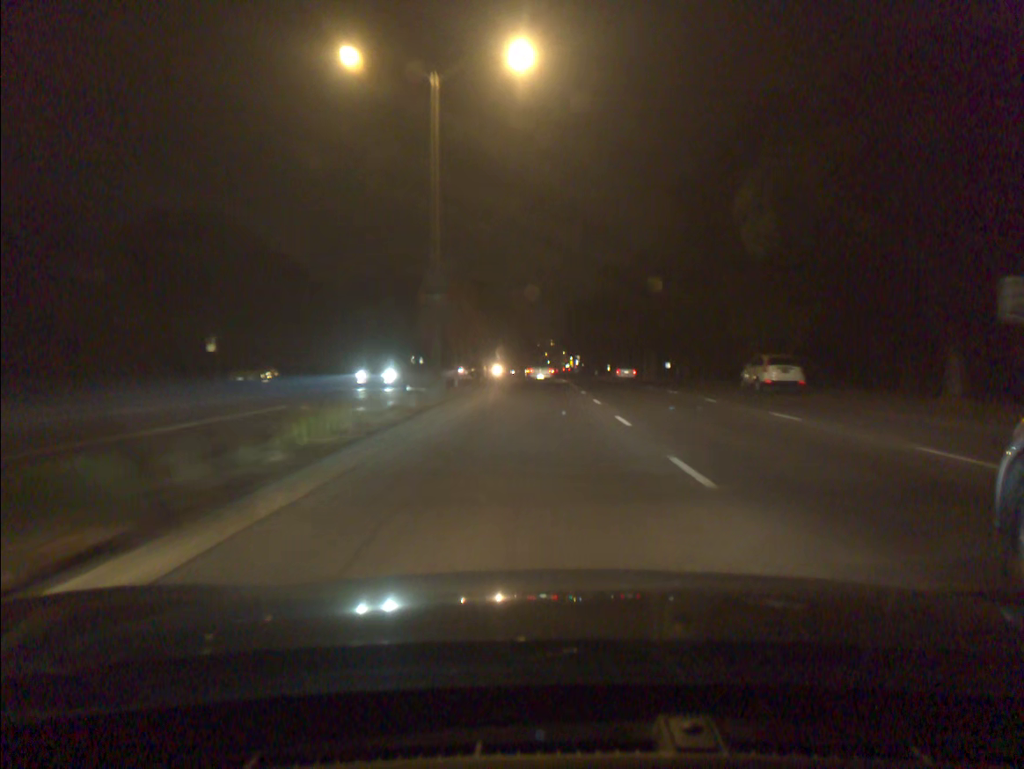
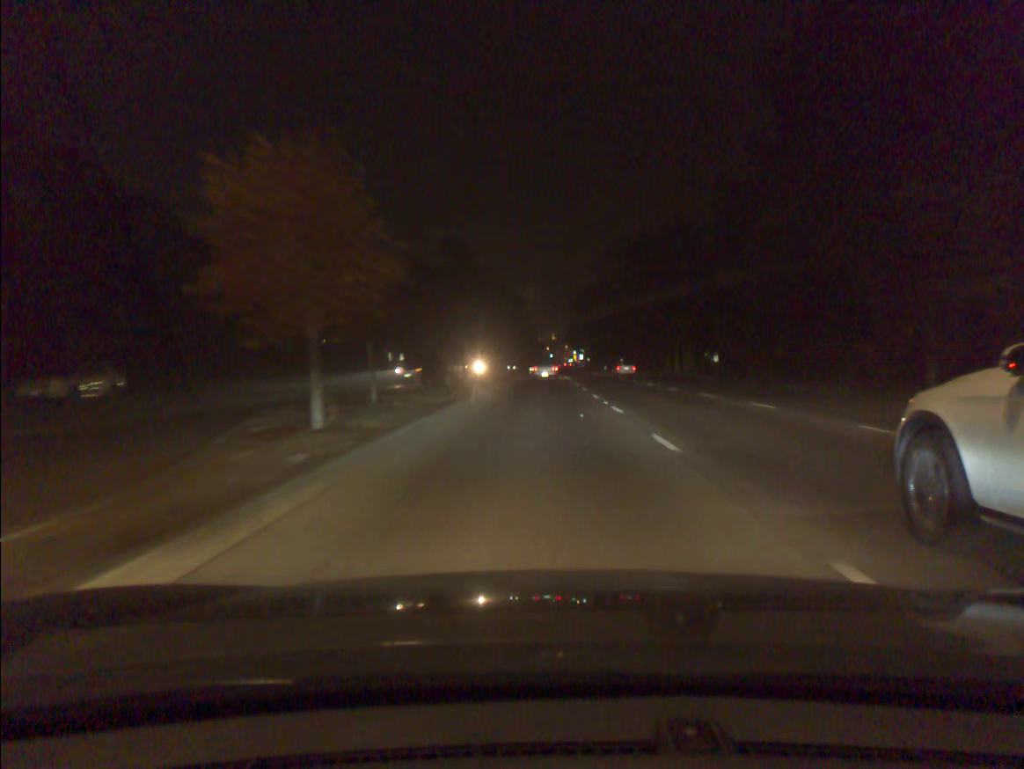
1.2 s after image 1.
(0.0, +19.6) m; 0°
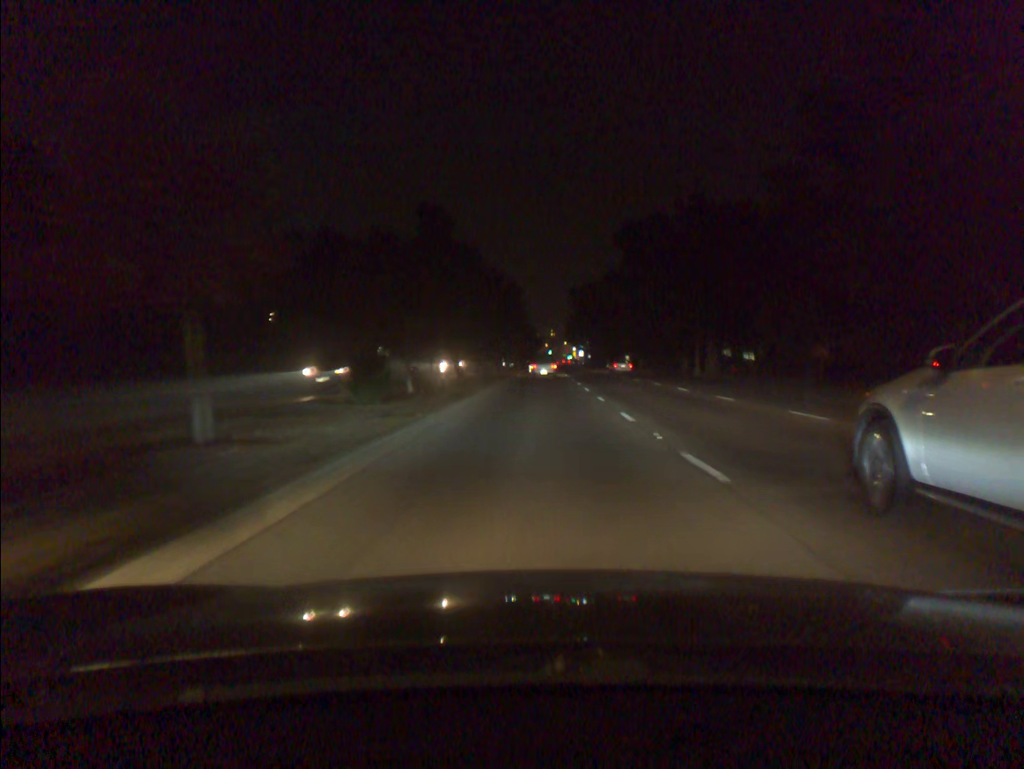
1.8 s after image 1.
(0.0, +9.7) m; 0°
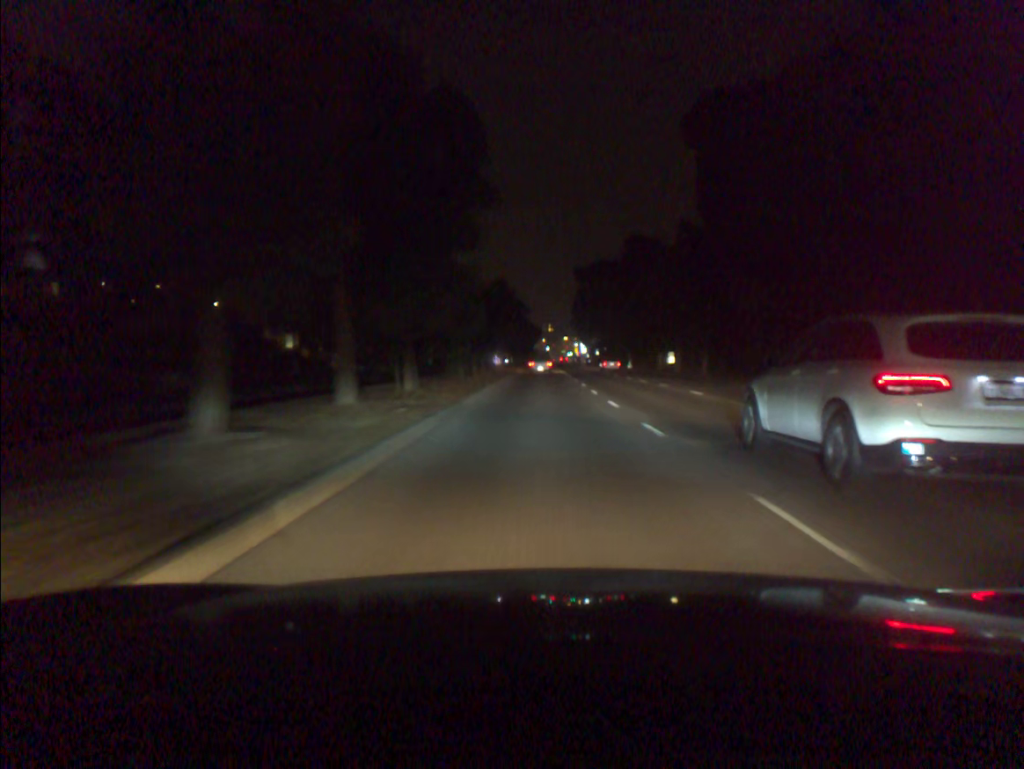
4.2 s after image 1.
(-0.1, +39.0) m; 0°
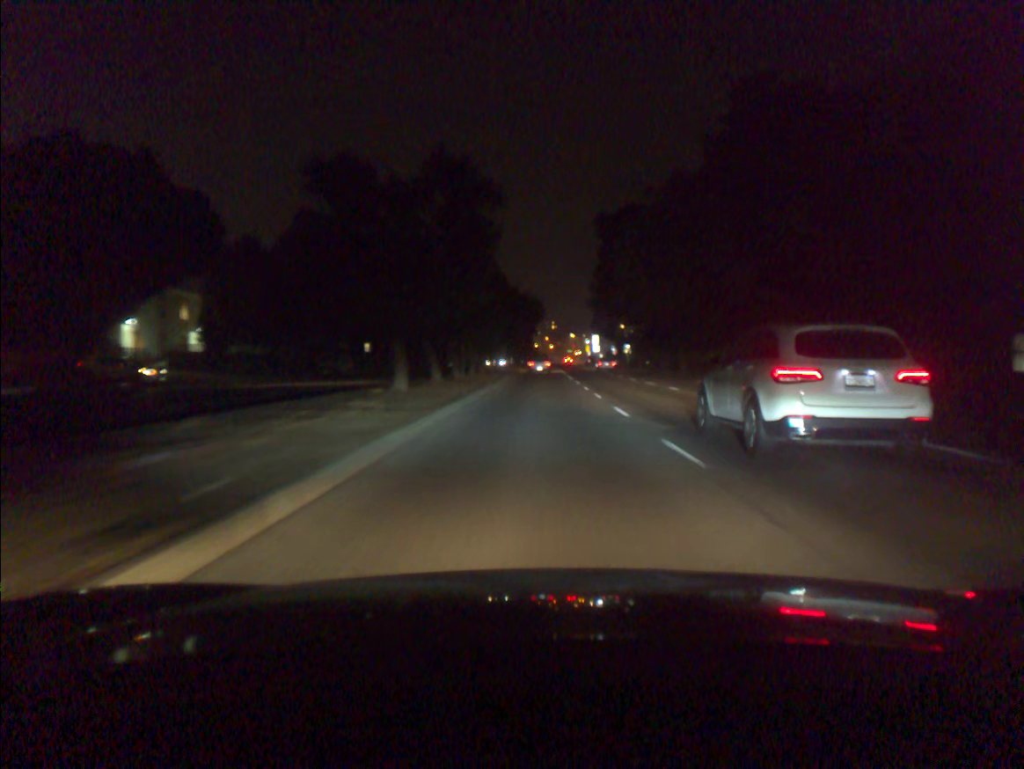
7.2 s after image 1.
(+0.2, +53.4) m; 0°
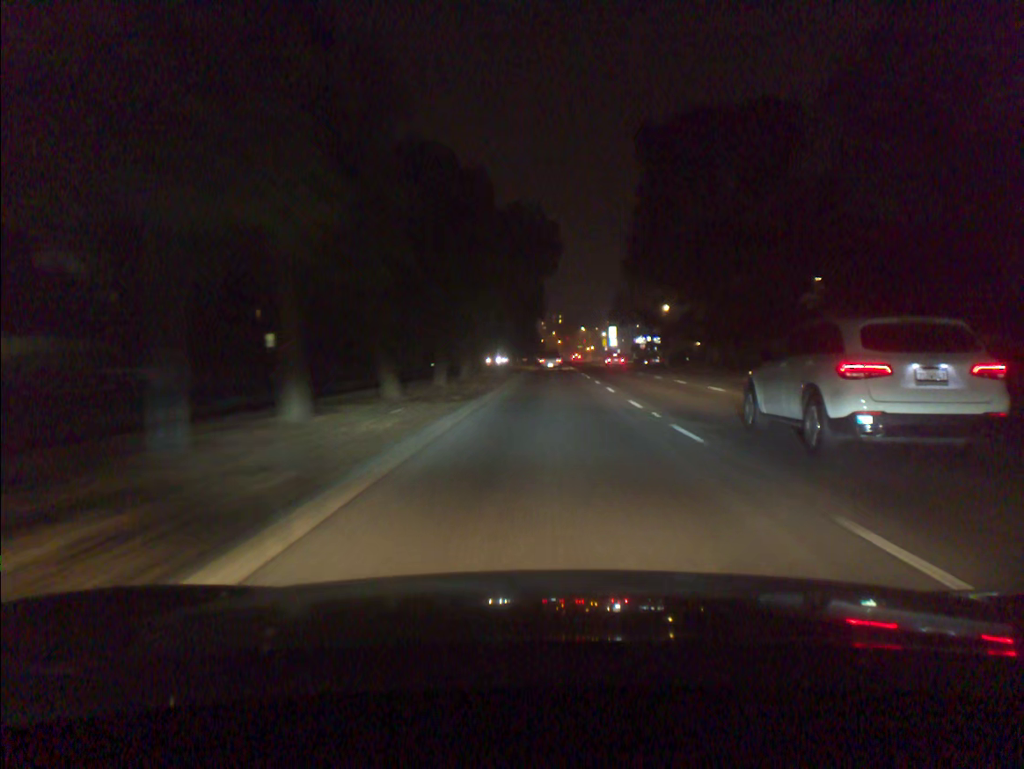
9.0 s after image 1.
(-0.2, +34.1) m; 0°
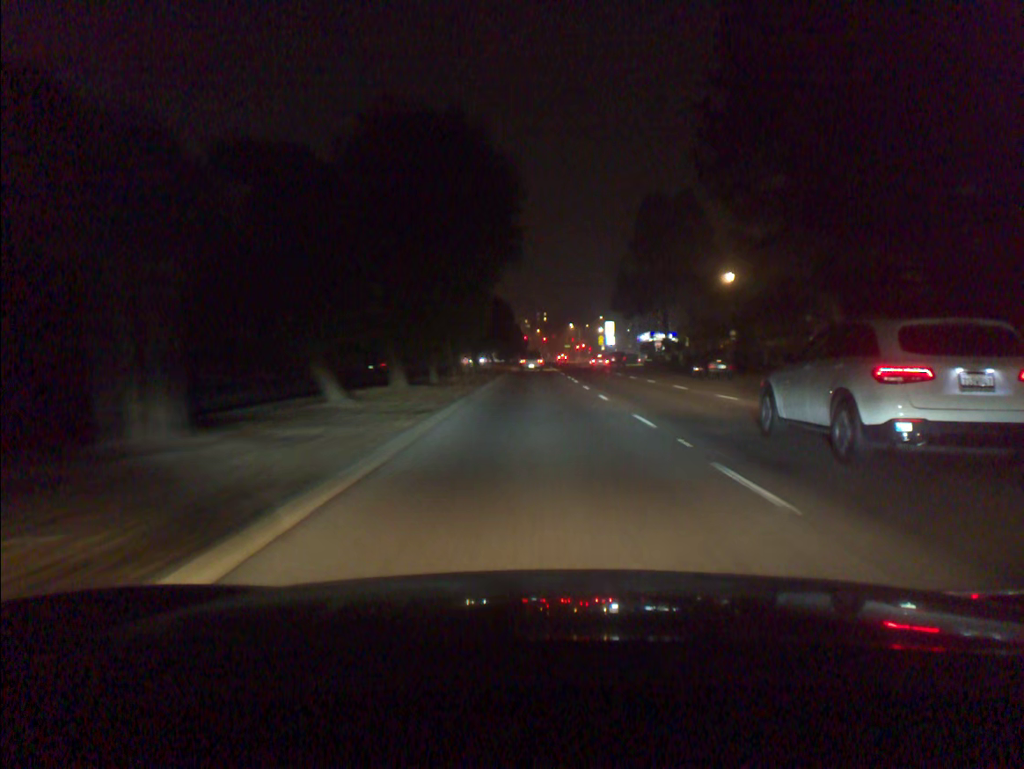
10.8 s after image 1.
(+0.5, +33.5) m; +1°
